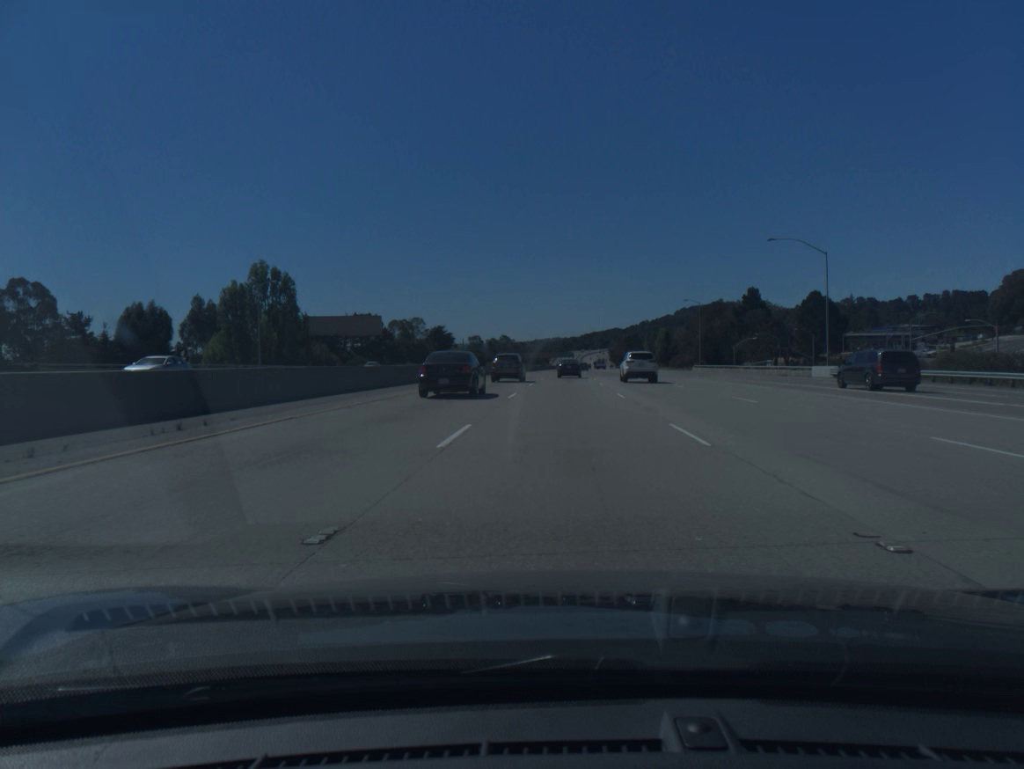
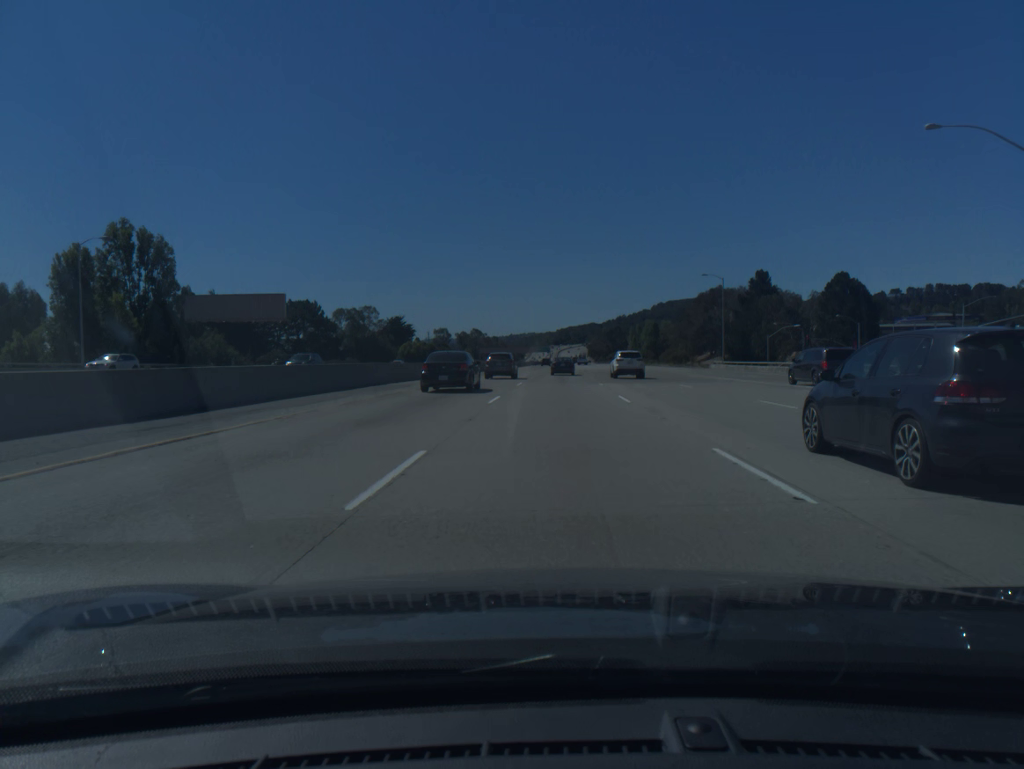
(+0.5, +33.0) m; +2°
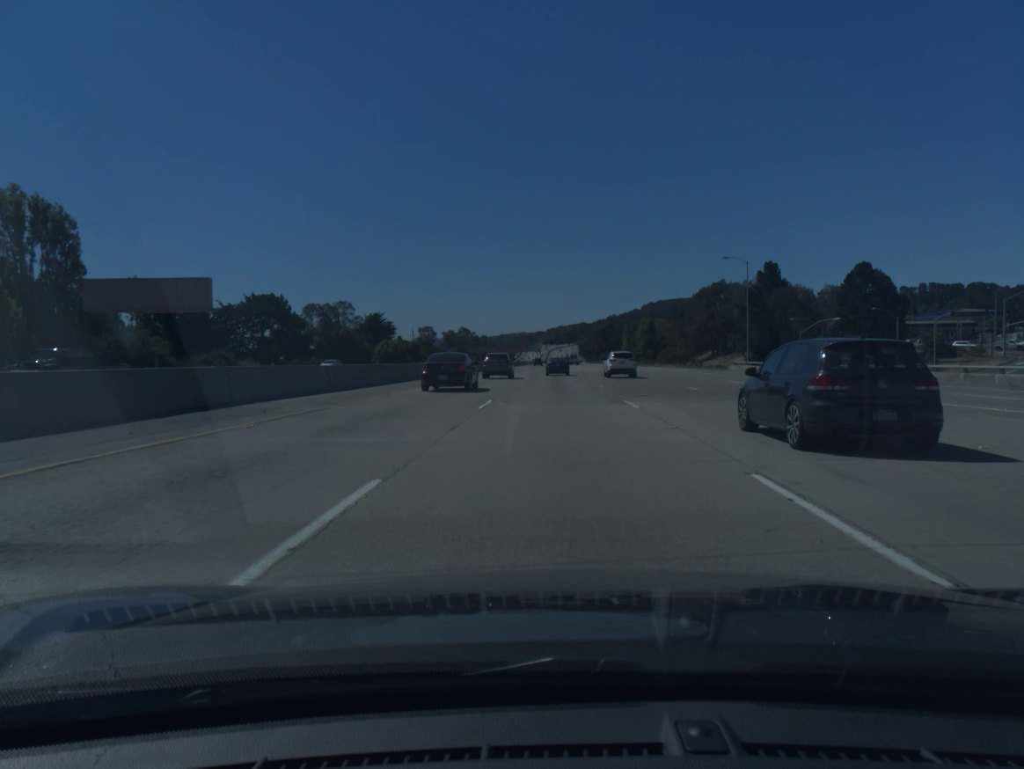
(+0.1, +16.5) m; +1°
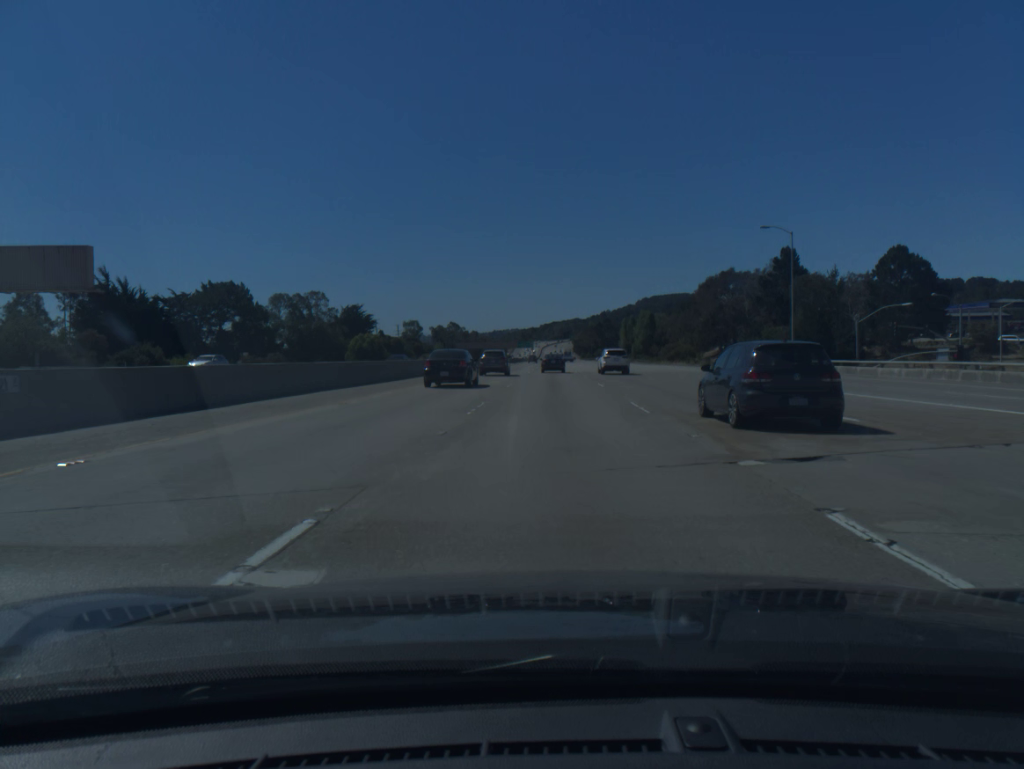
(+0.1, +16.5) m; +1°
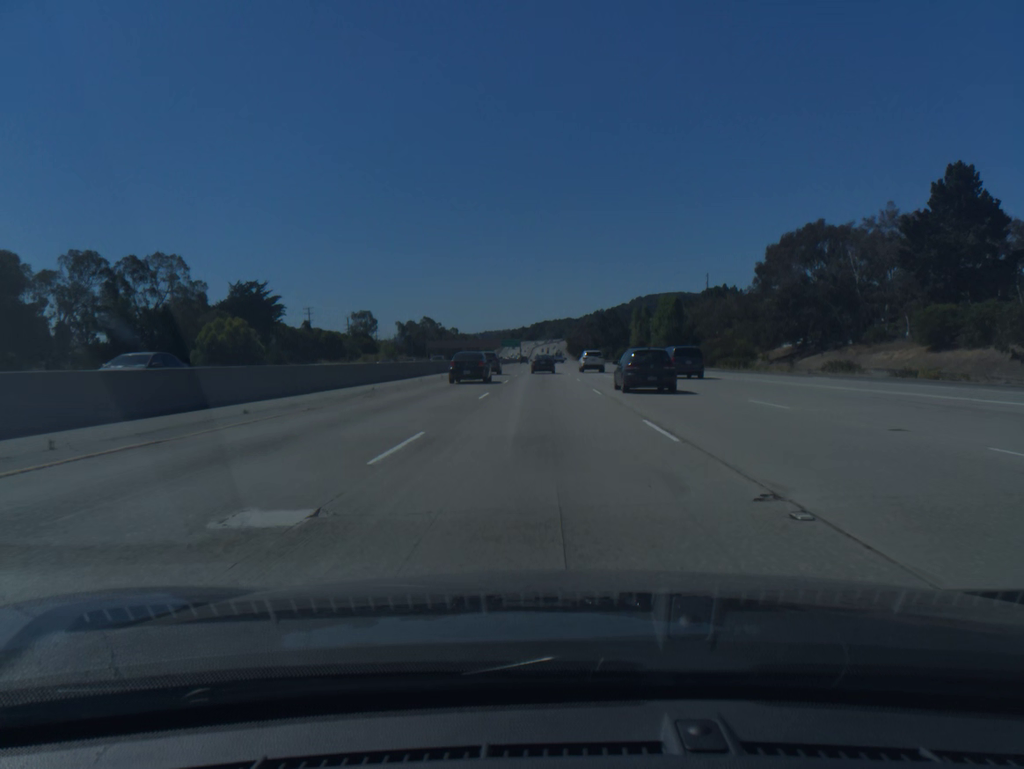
(+0.7, +66.1) m; +1°
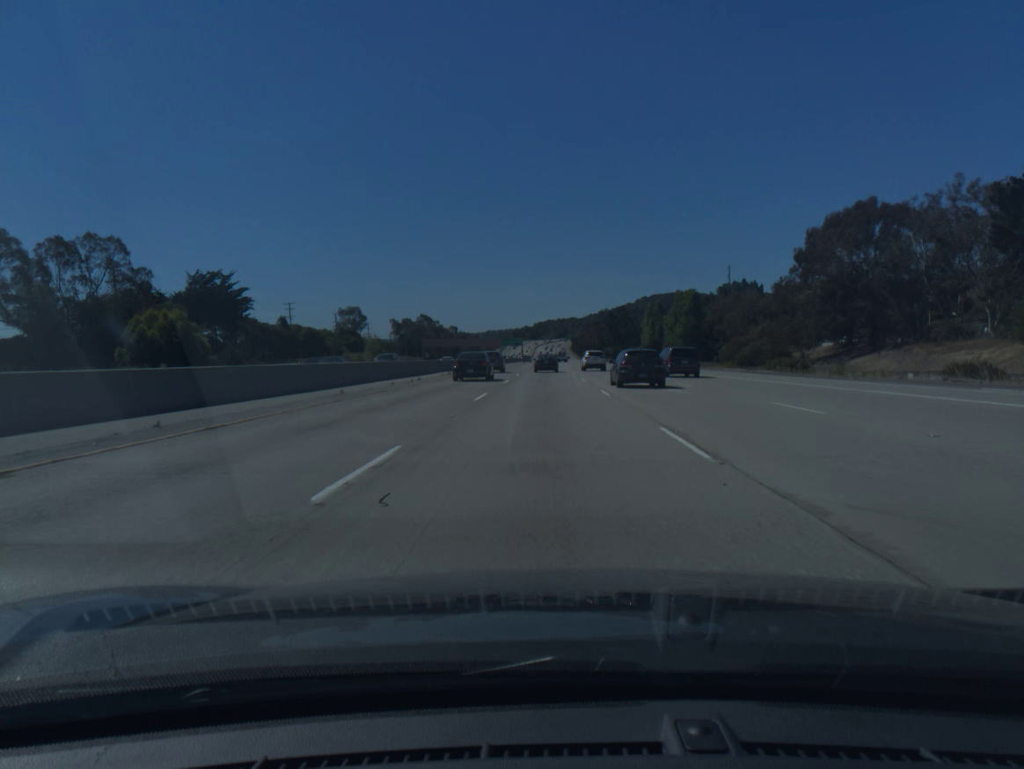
(0.0, +16.5) m; 0°
